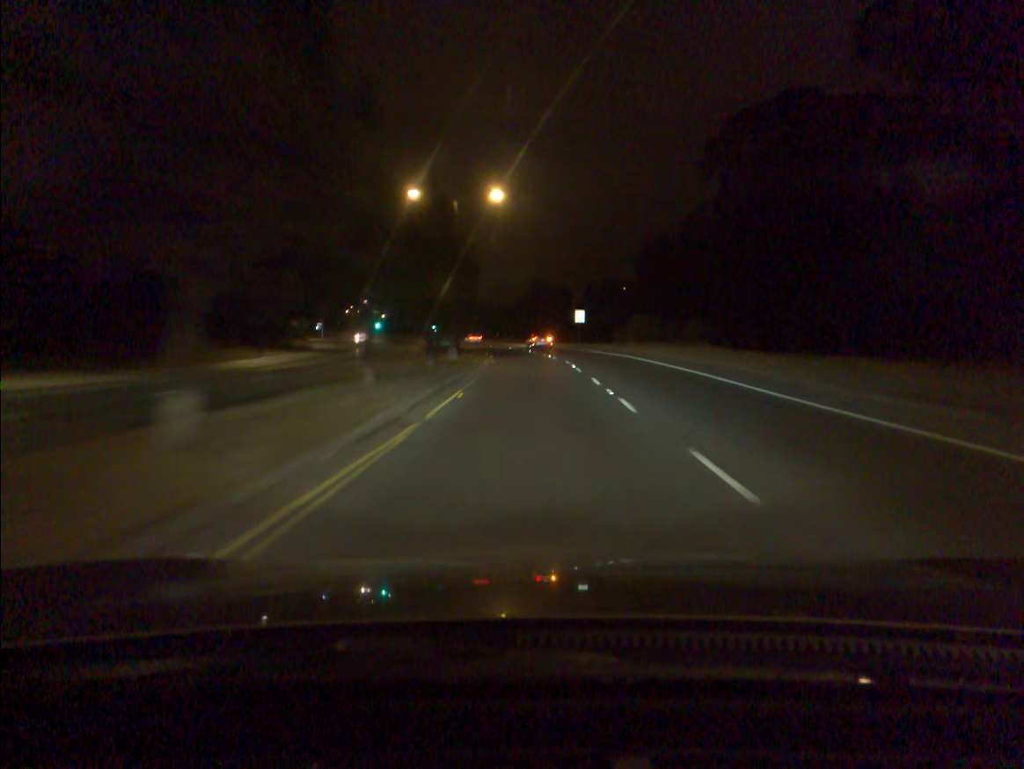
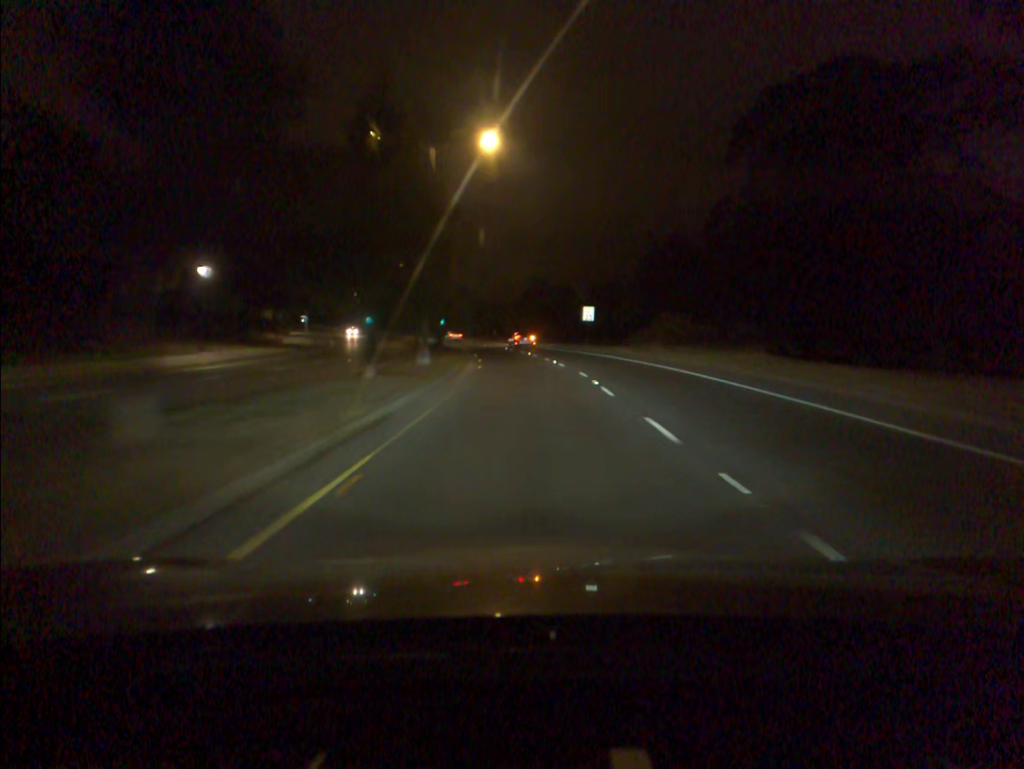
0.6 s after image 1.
(0.0, +11.1) m; 0°
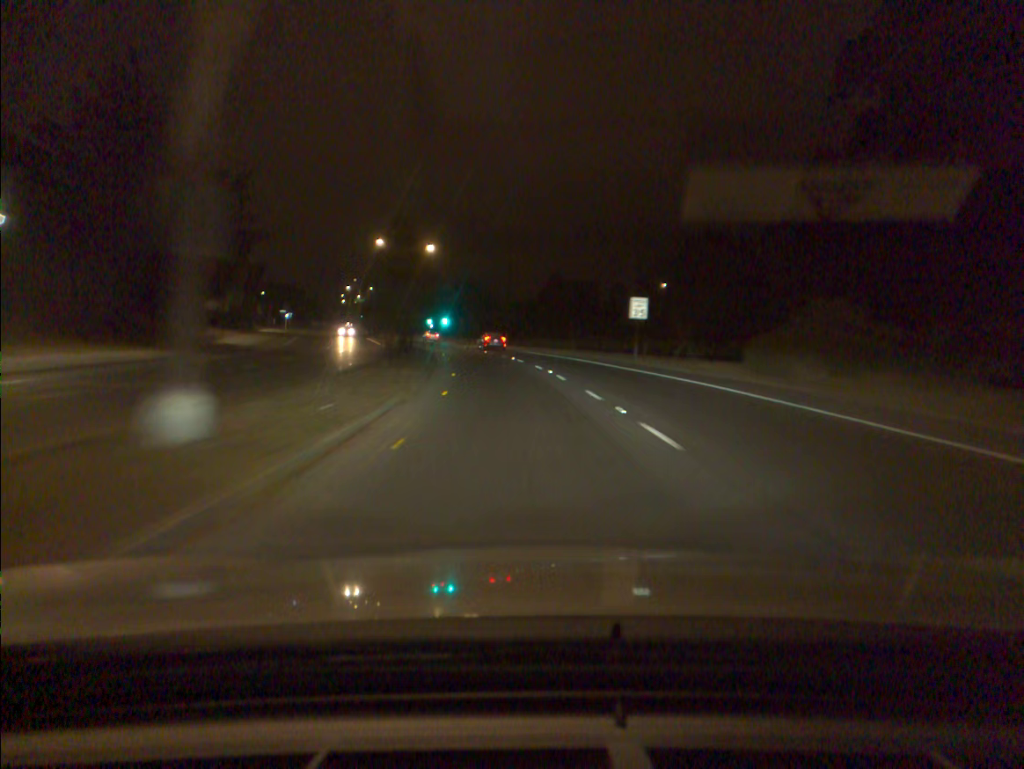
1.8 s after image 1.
(-0.1, +22.2) m; -1°
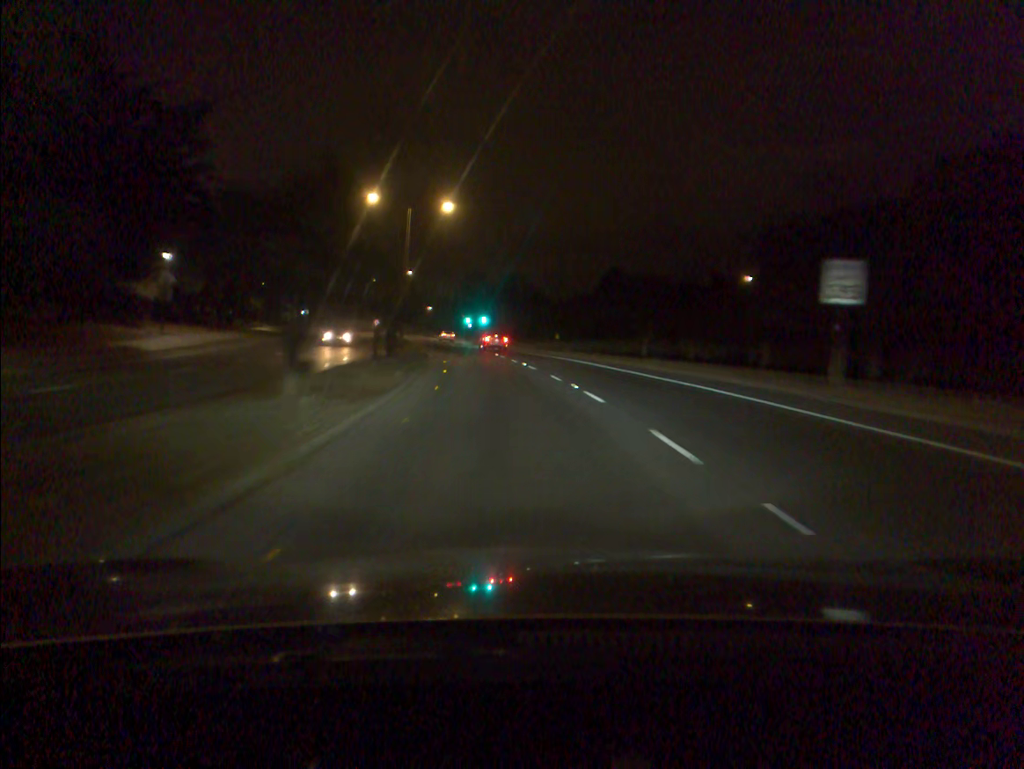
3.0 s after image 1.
(-0.7, +22.5) m; -4°
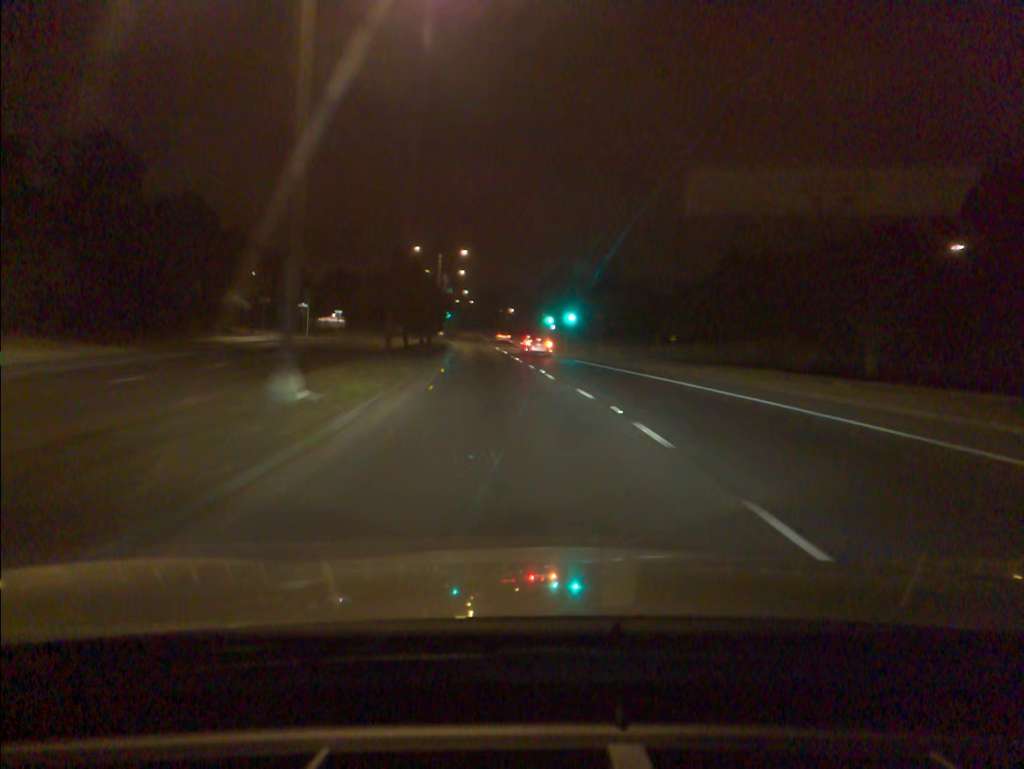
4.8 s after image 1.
(-1.7, +33.3) m; -6°
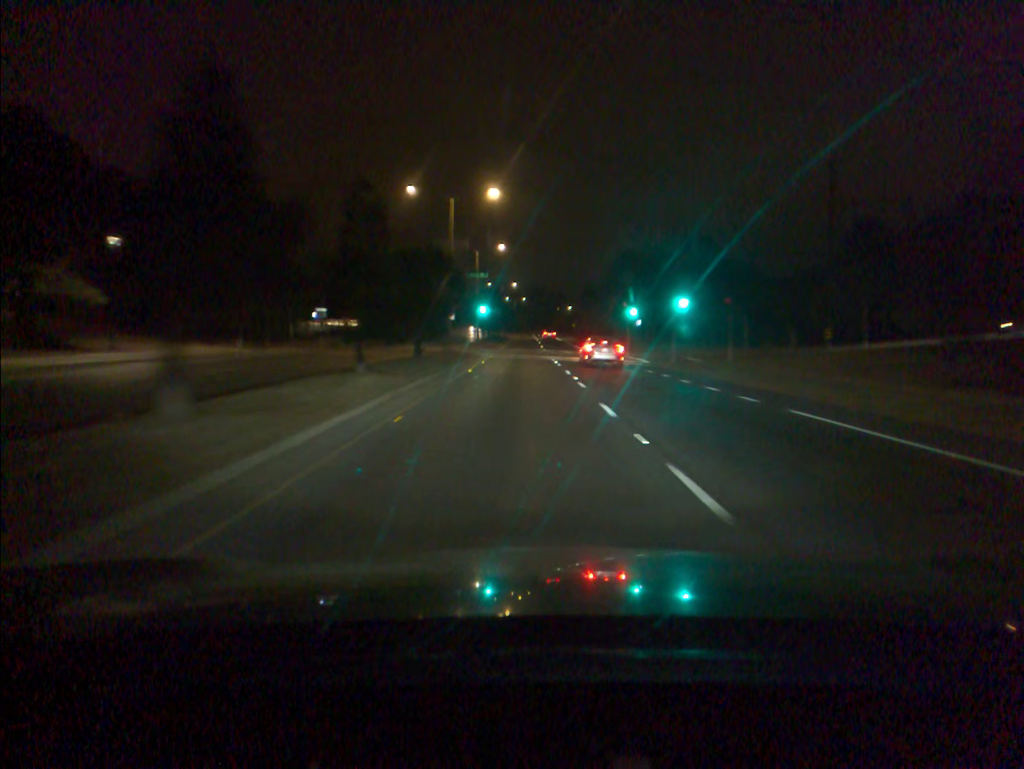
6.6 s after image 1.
(-1.3, +32.2) m; -4°
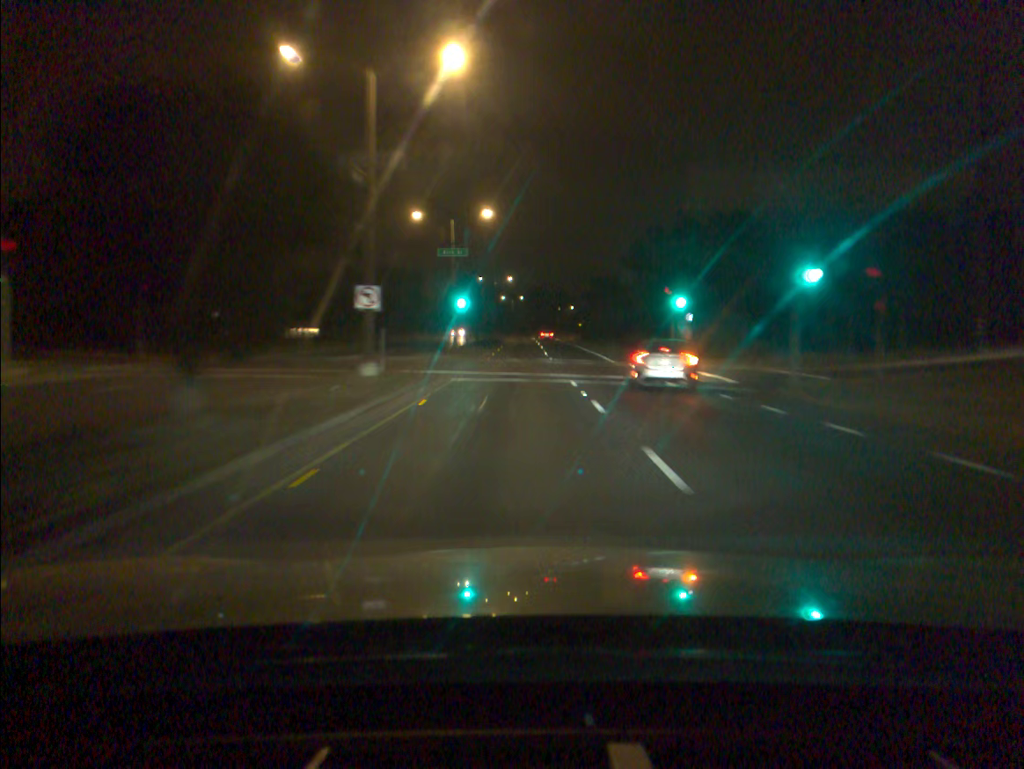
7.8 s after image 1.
(0.0, +20.6) m; 0°
